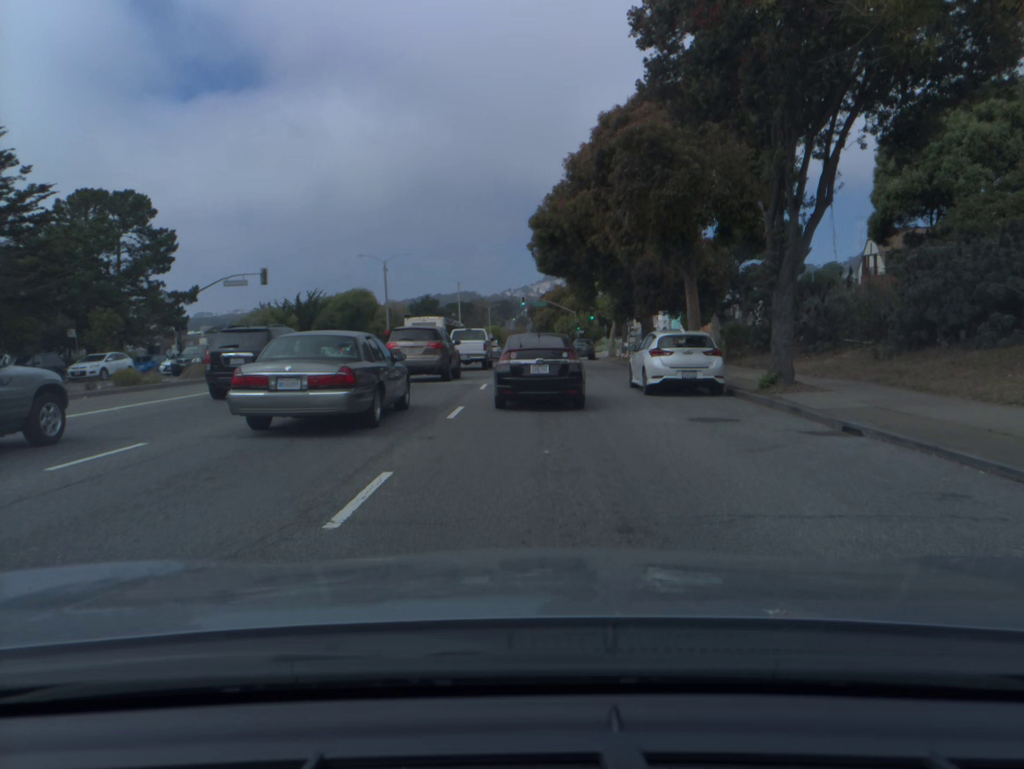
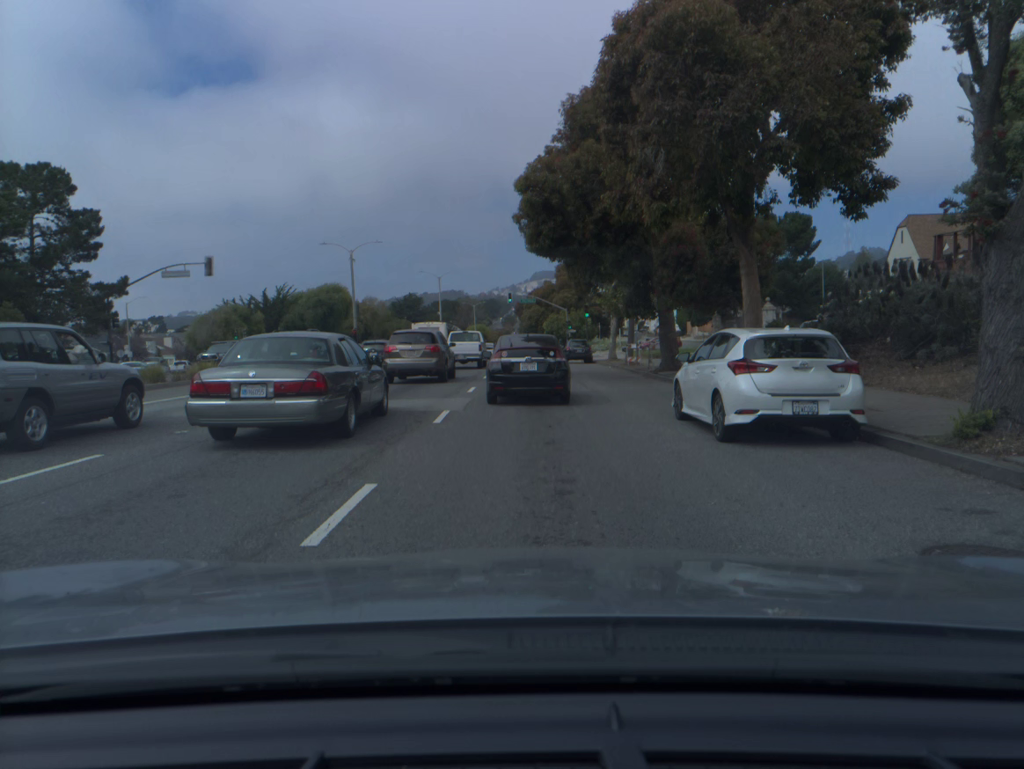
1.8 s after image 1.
(+0.1, +7.9) m; +1°
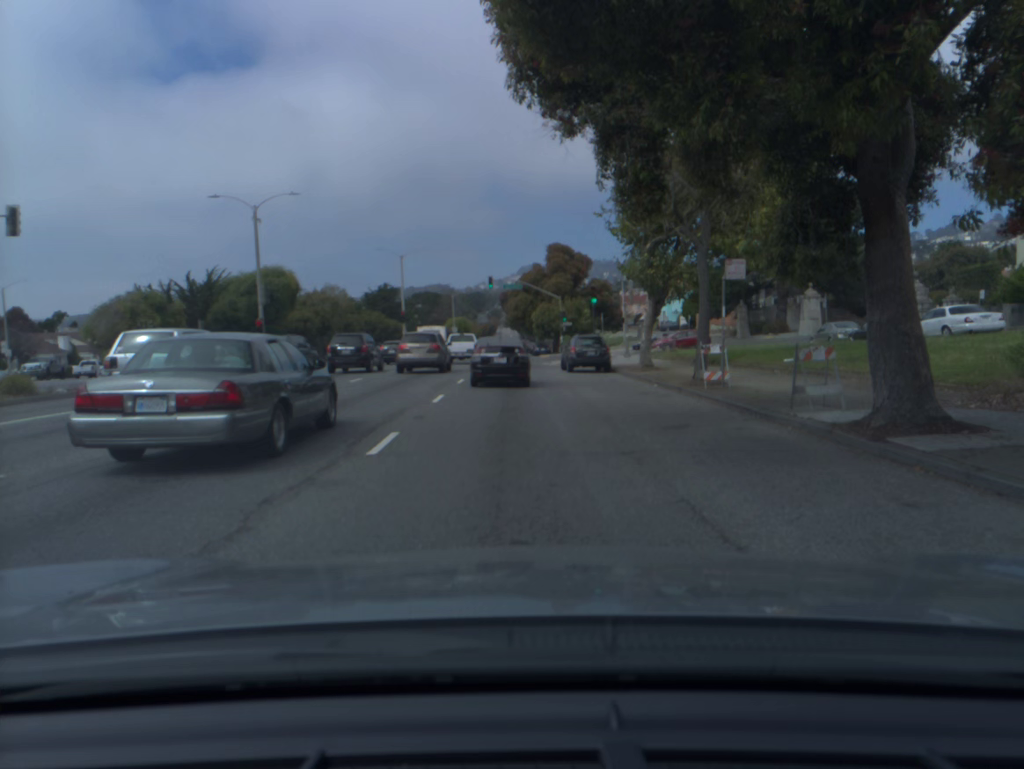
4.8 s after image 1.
(+0.1, +18.1) m; 0°
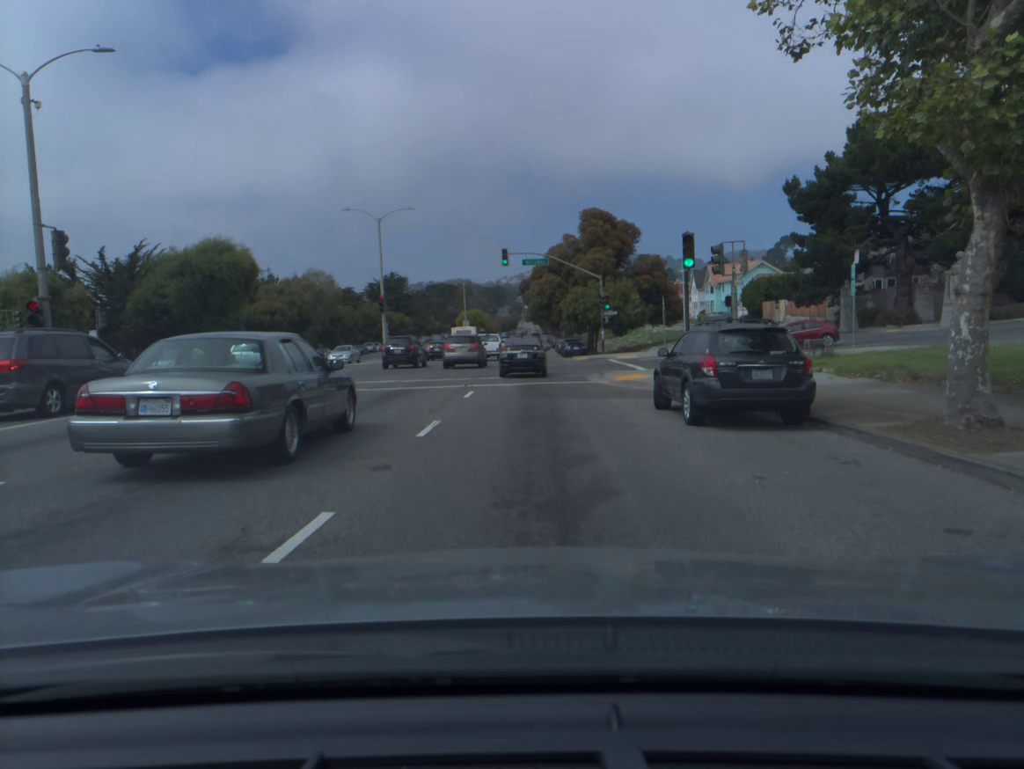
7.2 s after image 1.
(-0.2, +19.9) m; -1°
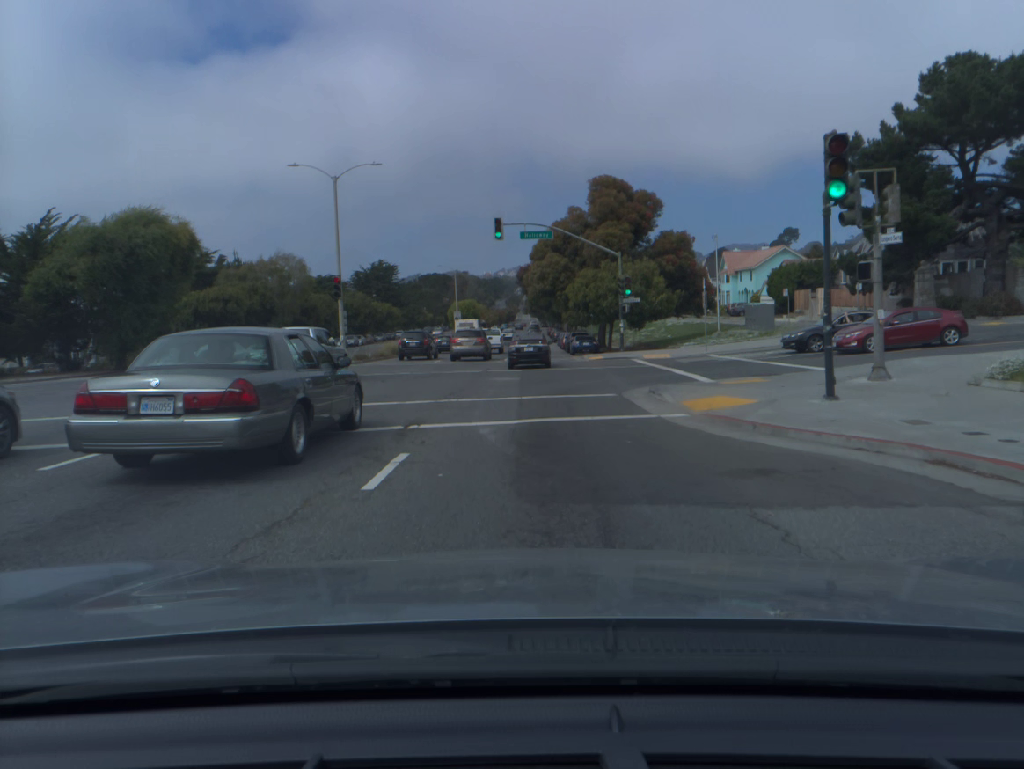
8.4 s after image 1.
(0.0, +11.3) m; 0°
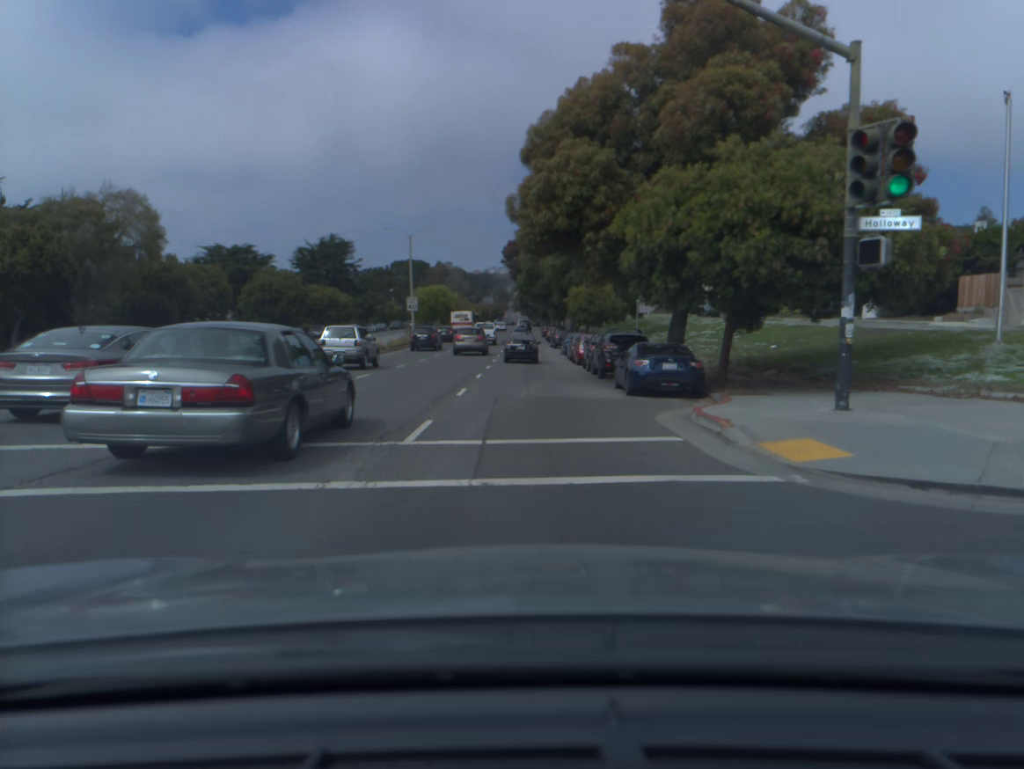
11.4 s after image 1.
(+0.3, +31.6) m; +1°
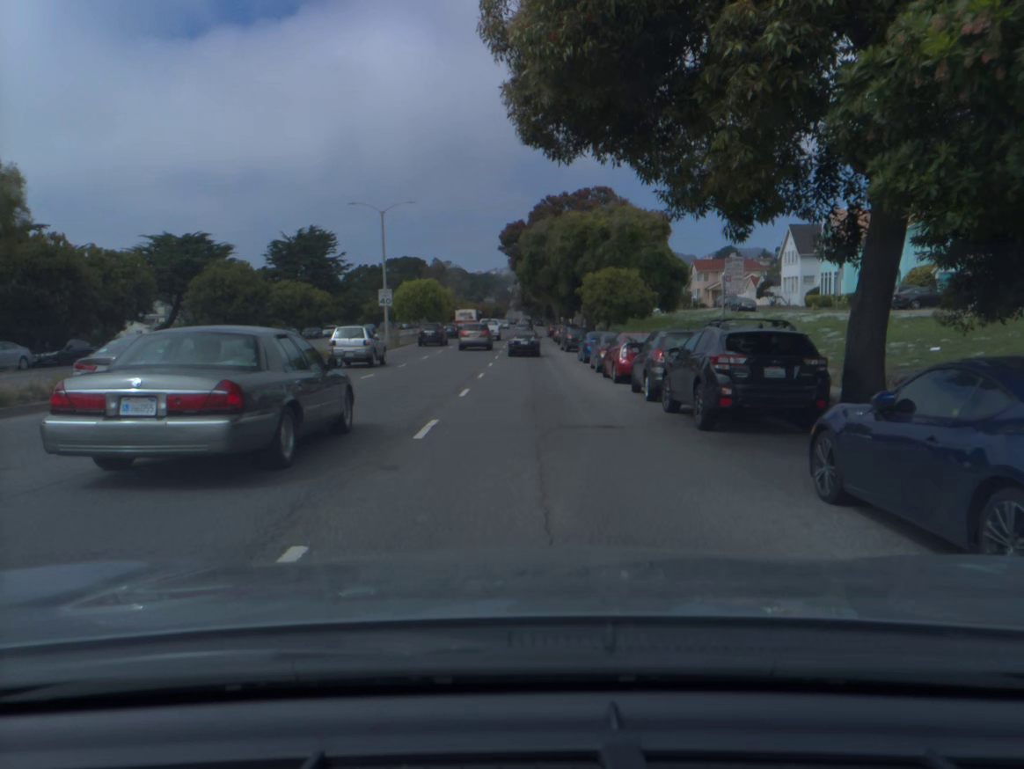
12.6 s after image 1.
(0.0, +14.7) m; 0°
